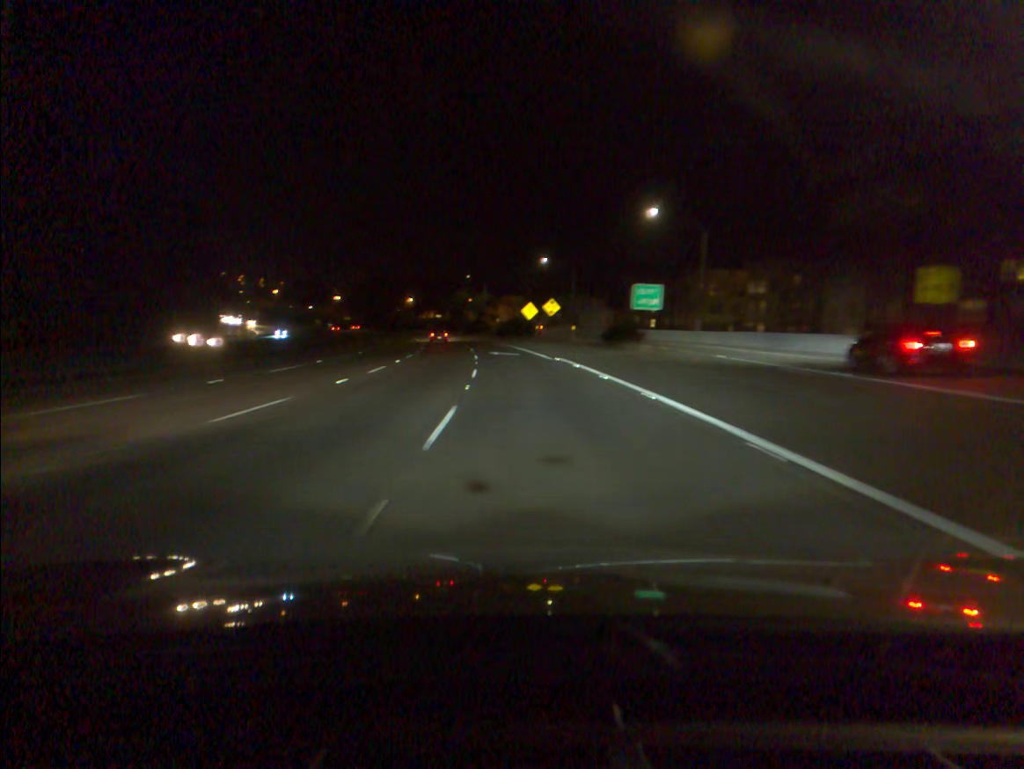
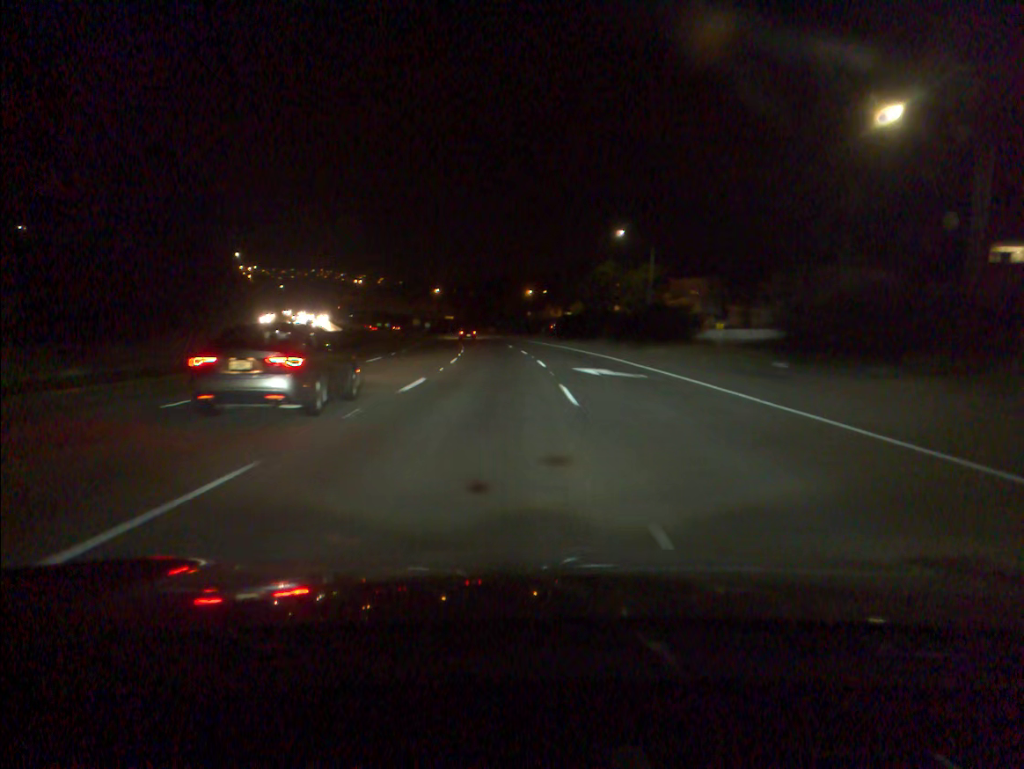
(-7.5, +81.7) m; -10°
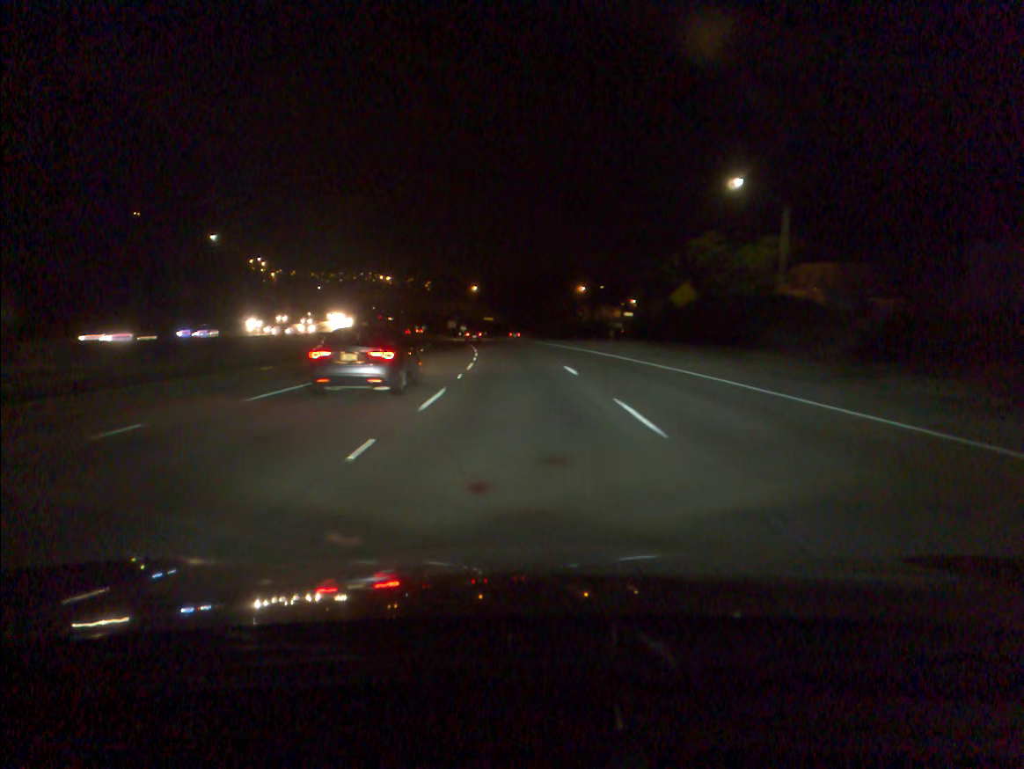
(-1.0, +33.0) m; -3°
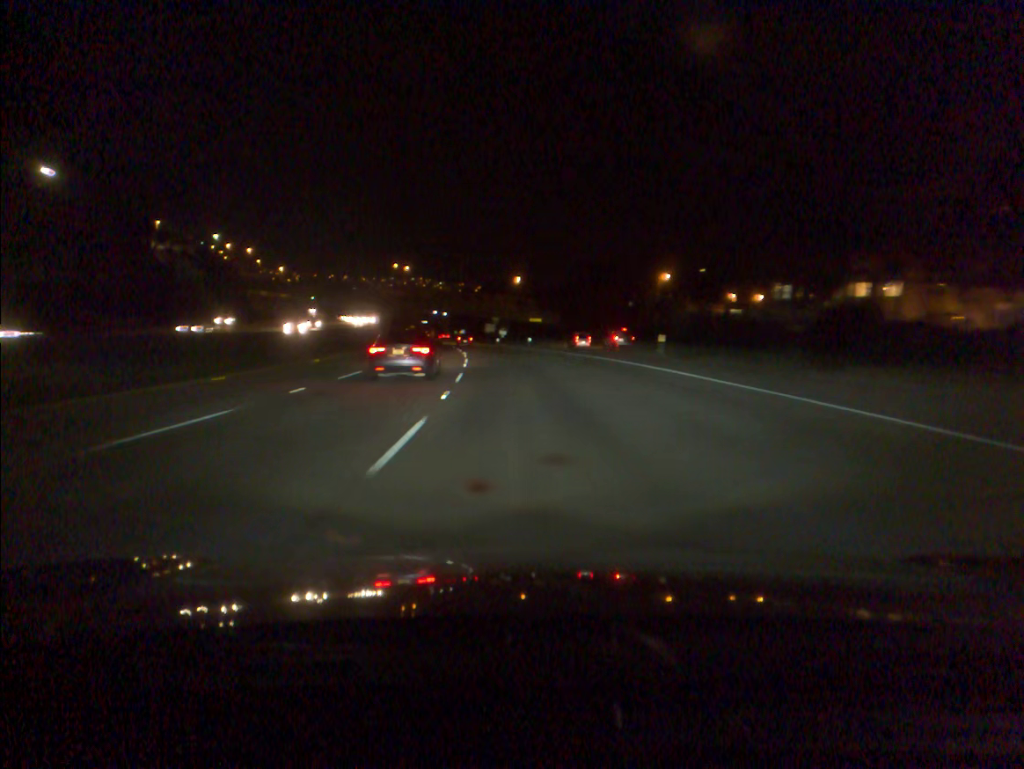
(-1.5, +49.5) m; -4°
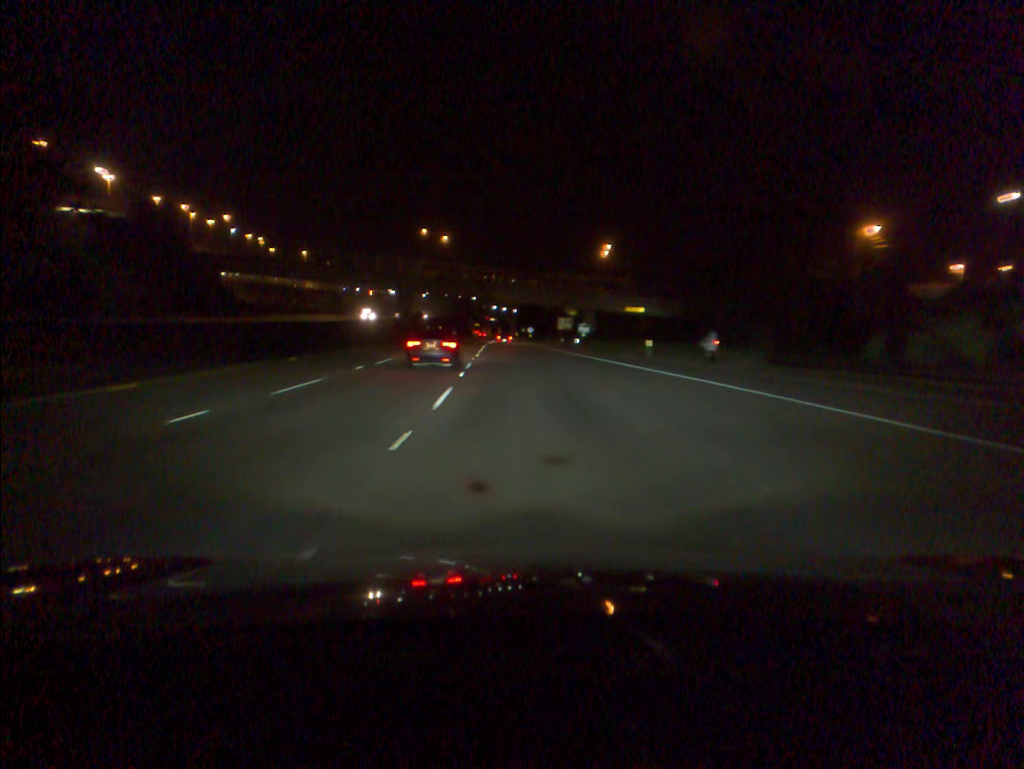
(-2.4, +51.1) m; -5°
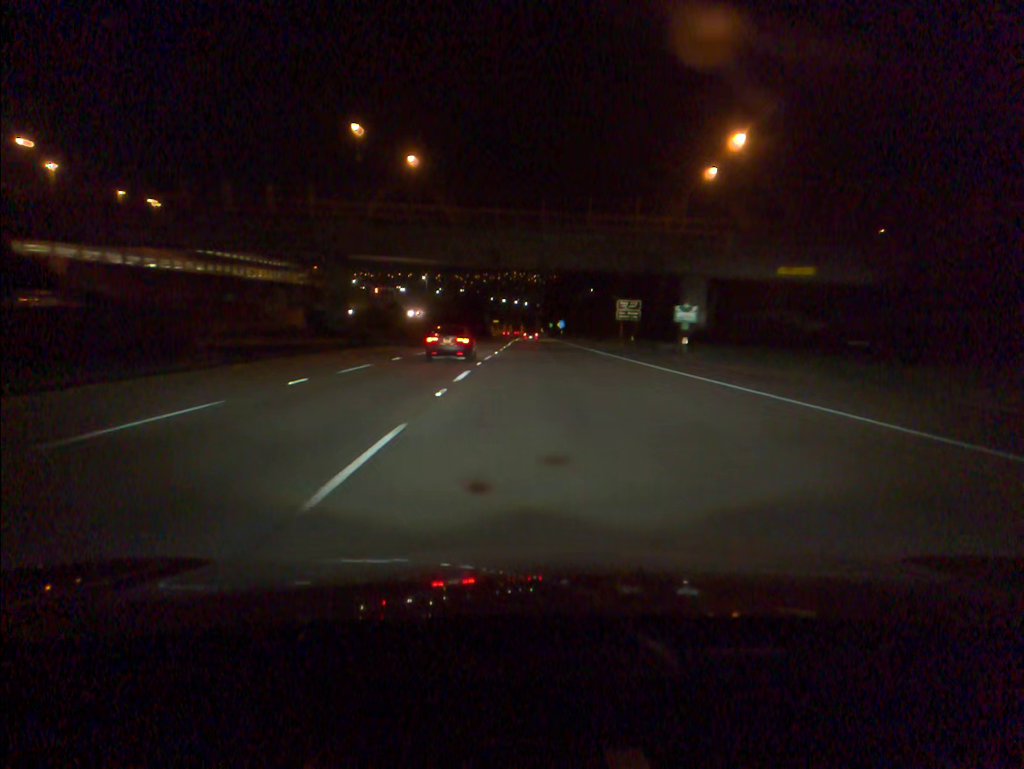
(-1.3, +51.8) m; -2°
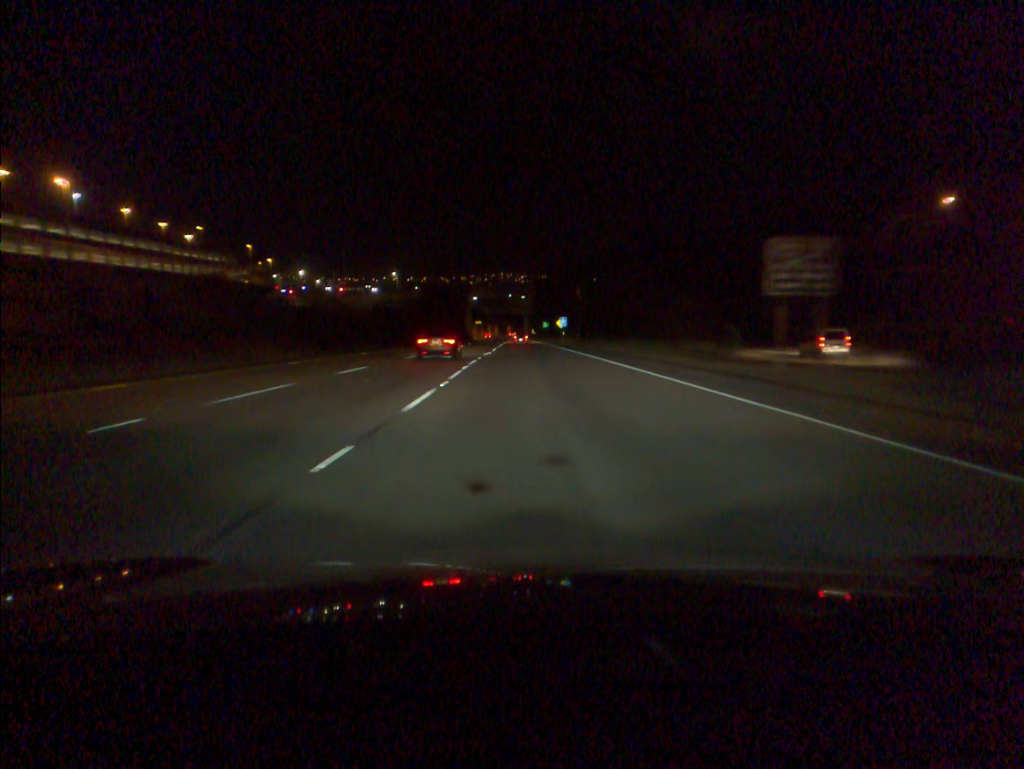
(+0.3, +51.4) m; +1°
